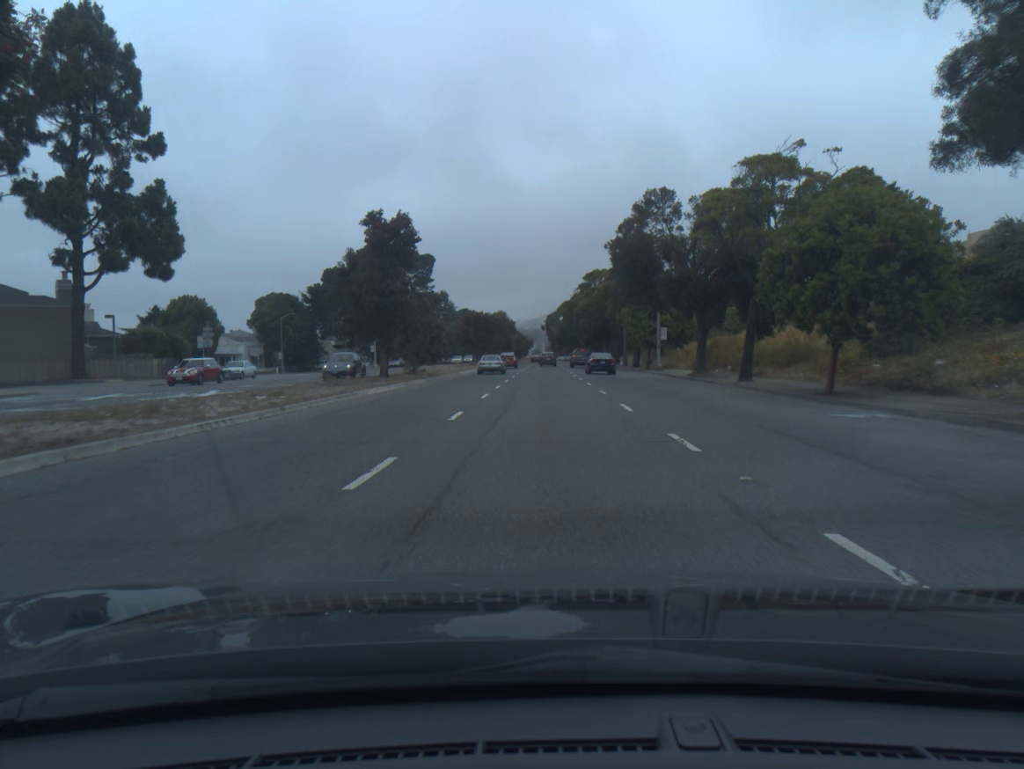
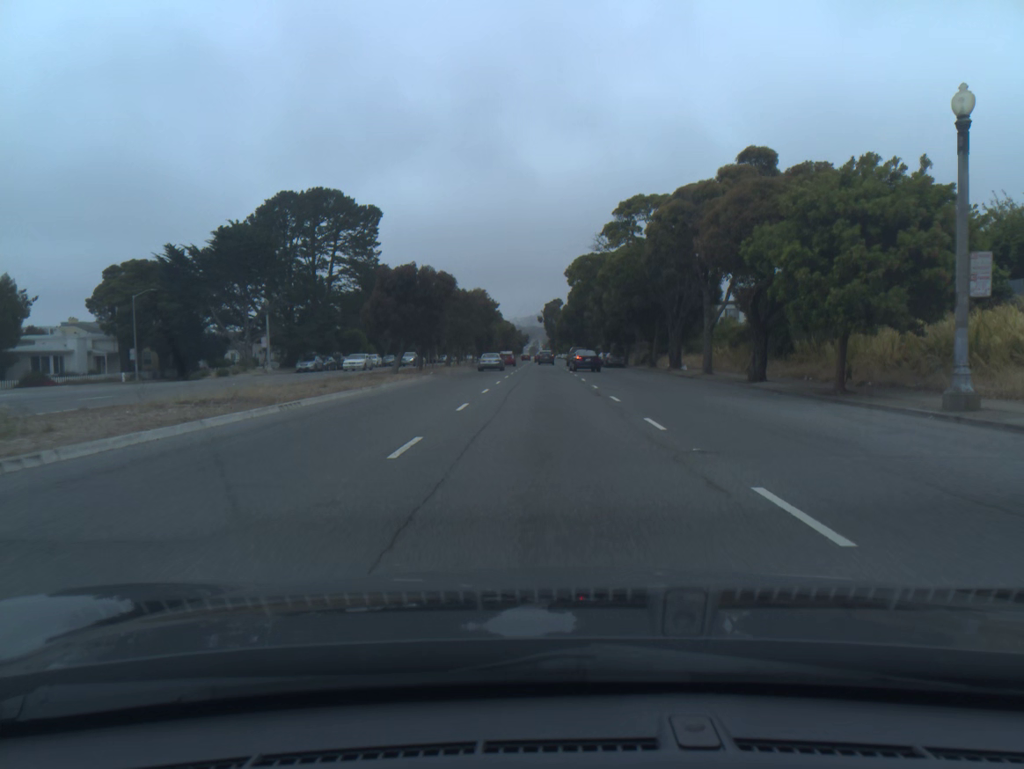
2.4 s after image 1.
(0.0, +41.9) m; 0°
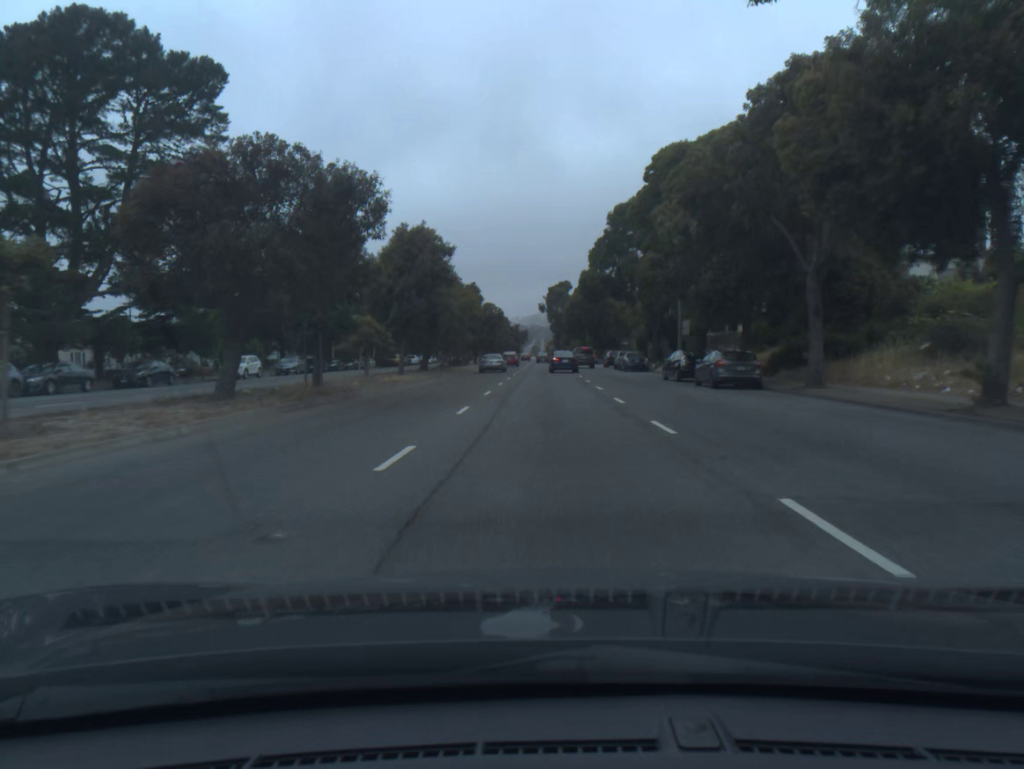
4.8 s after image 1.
(-0.1, +45.0) m; 0°
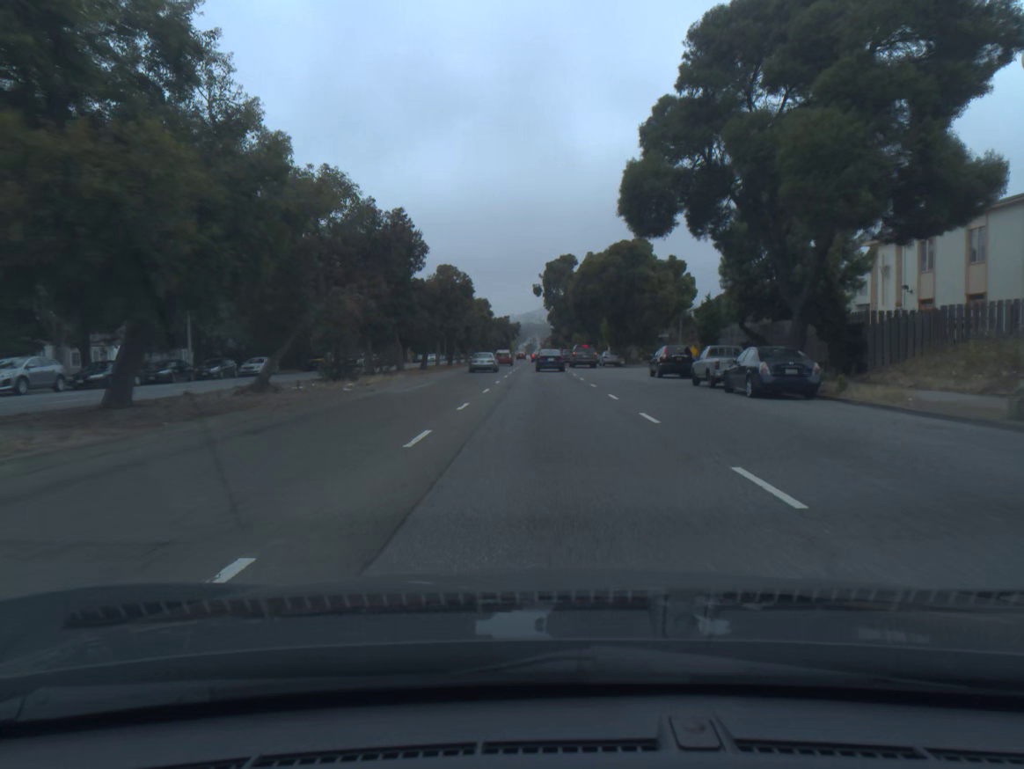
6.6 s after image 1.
(+0.1, +35.3) m; 0°
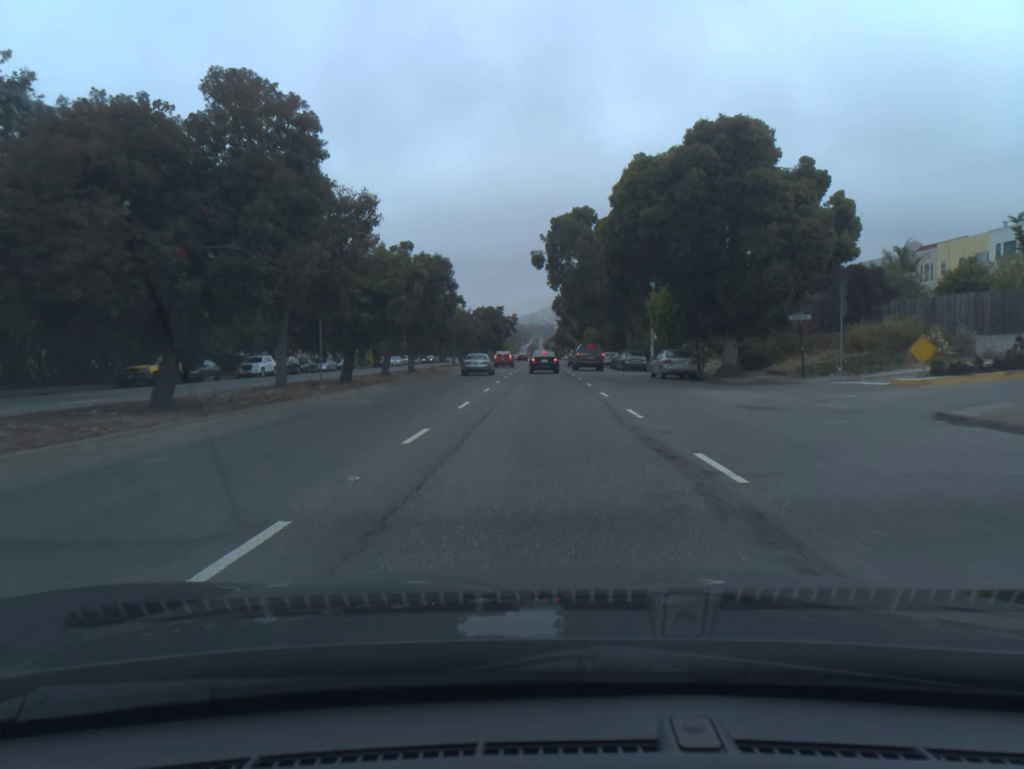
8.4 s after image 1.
(0.0, +35.4) m; 0°
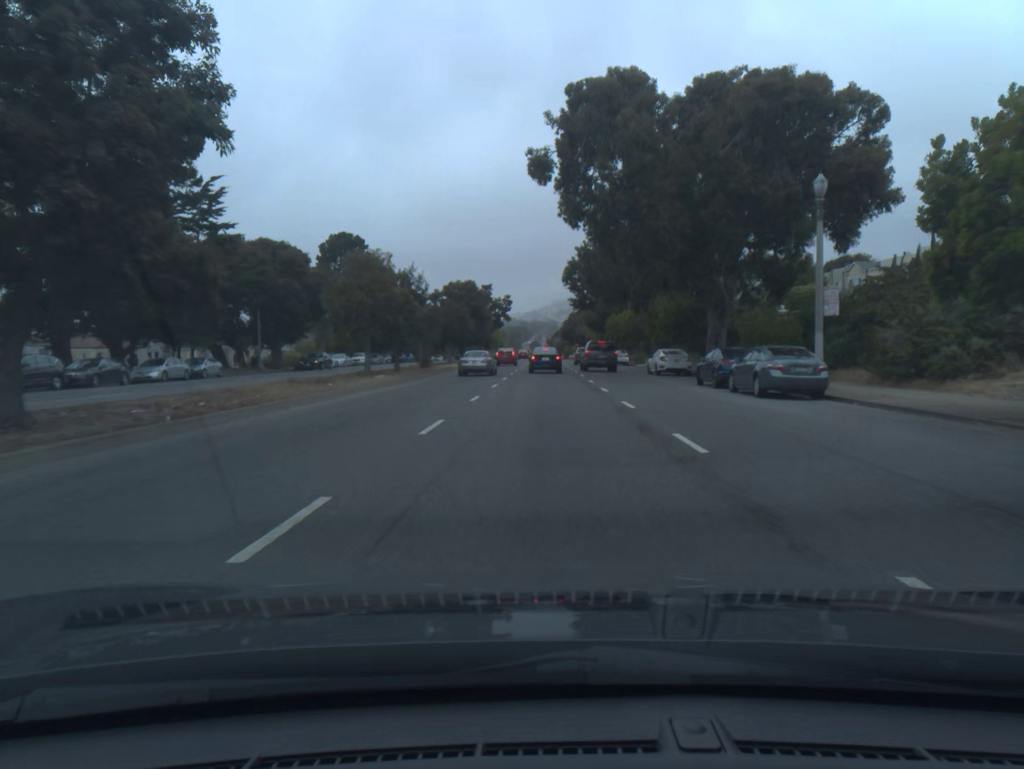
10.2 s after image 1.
(-0.1, +34.9) m; 0°
